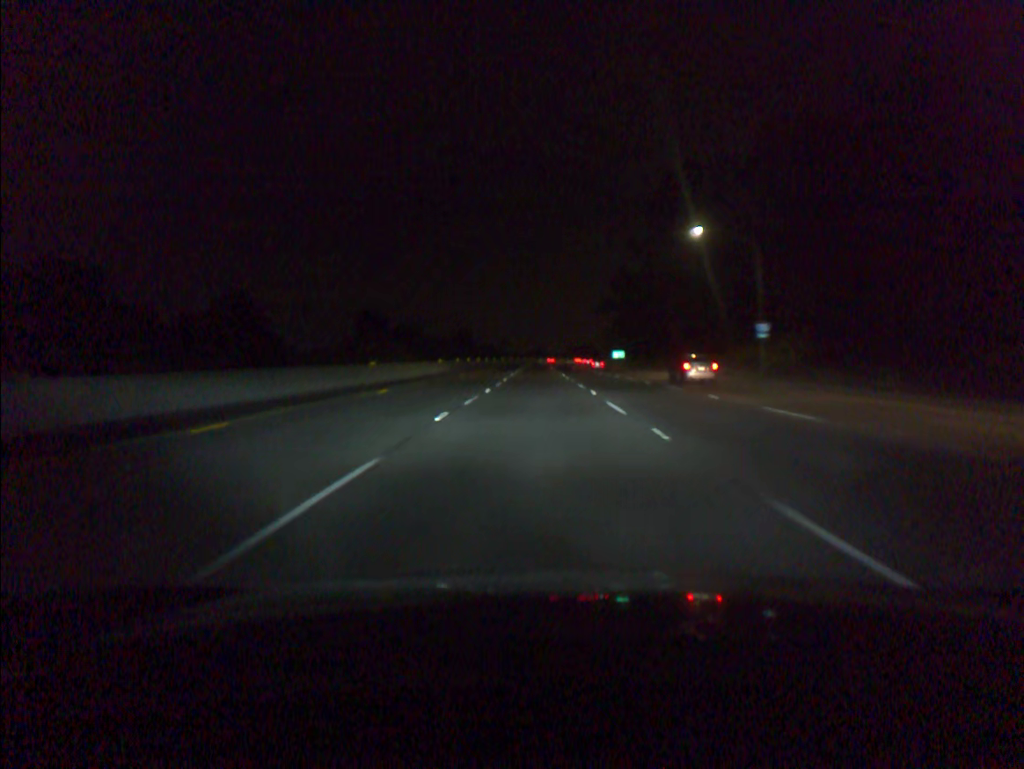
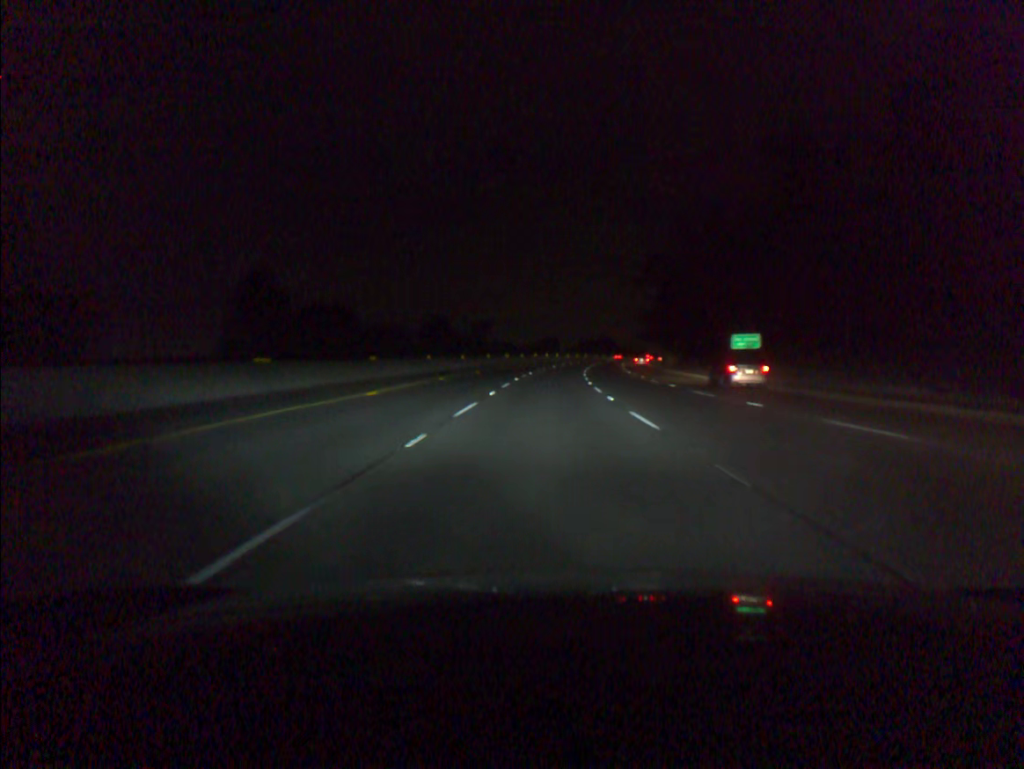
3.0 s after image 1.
(-0.5, +90.9) m; 0°
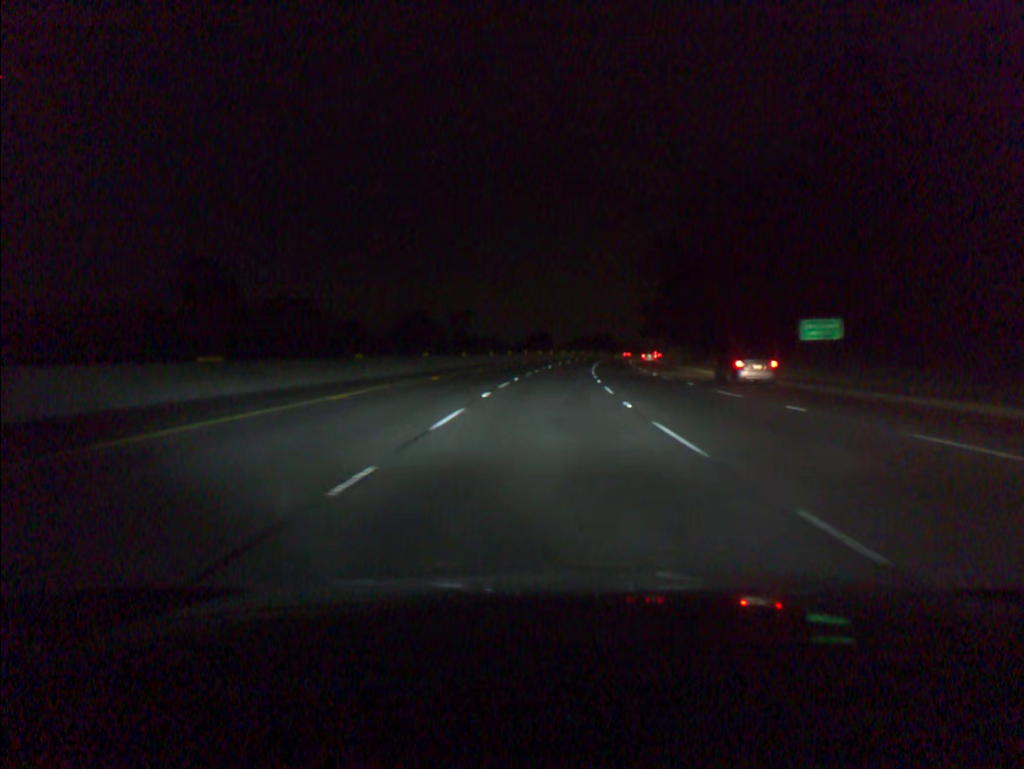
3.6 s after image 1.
(+0.1, +18.3) m; +1°
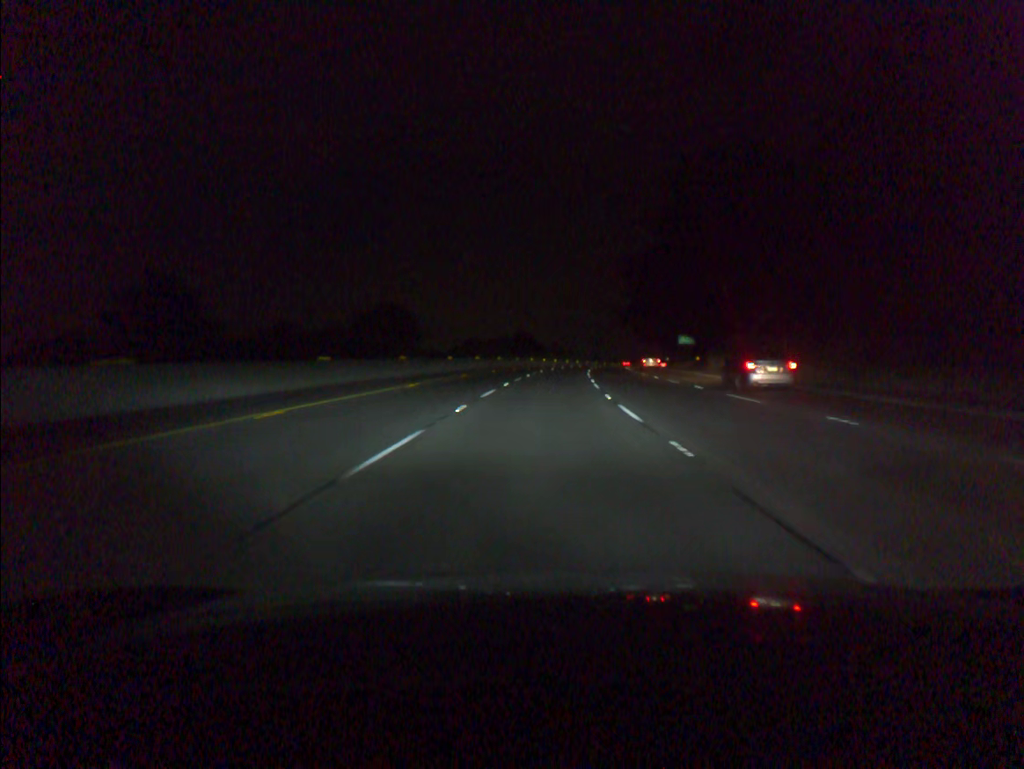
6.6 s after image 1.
(+4.8, +91.4) m; +6°
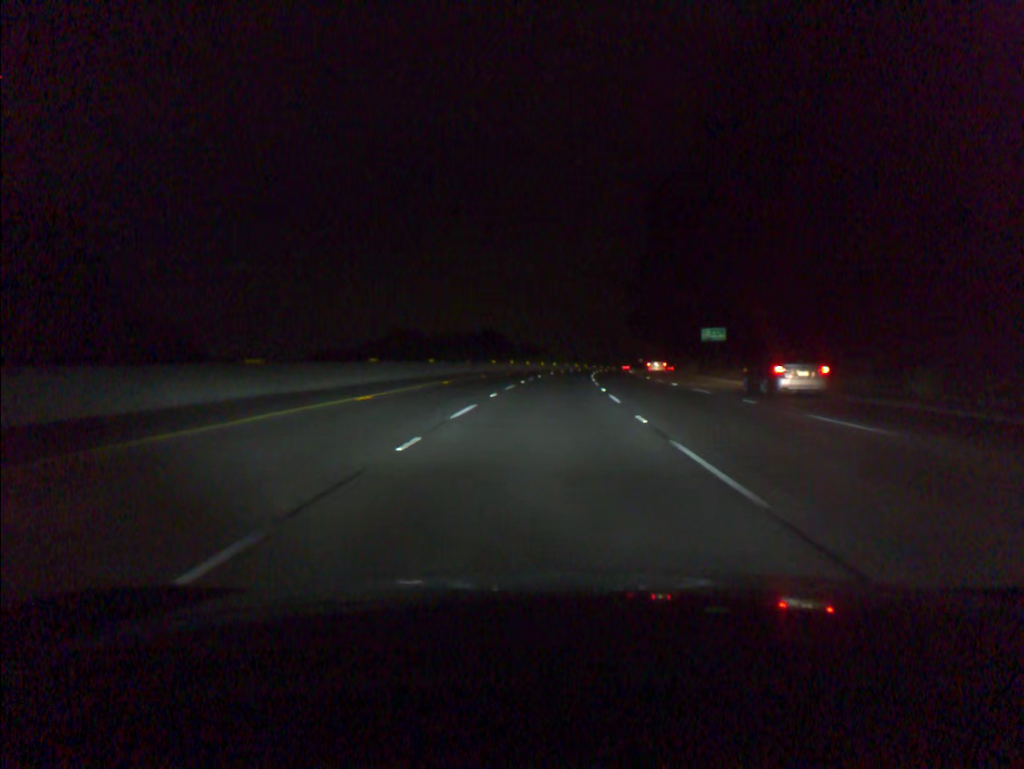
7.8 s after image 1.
(+0.6, +36.6) m; +2°
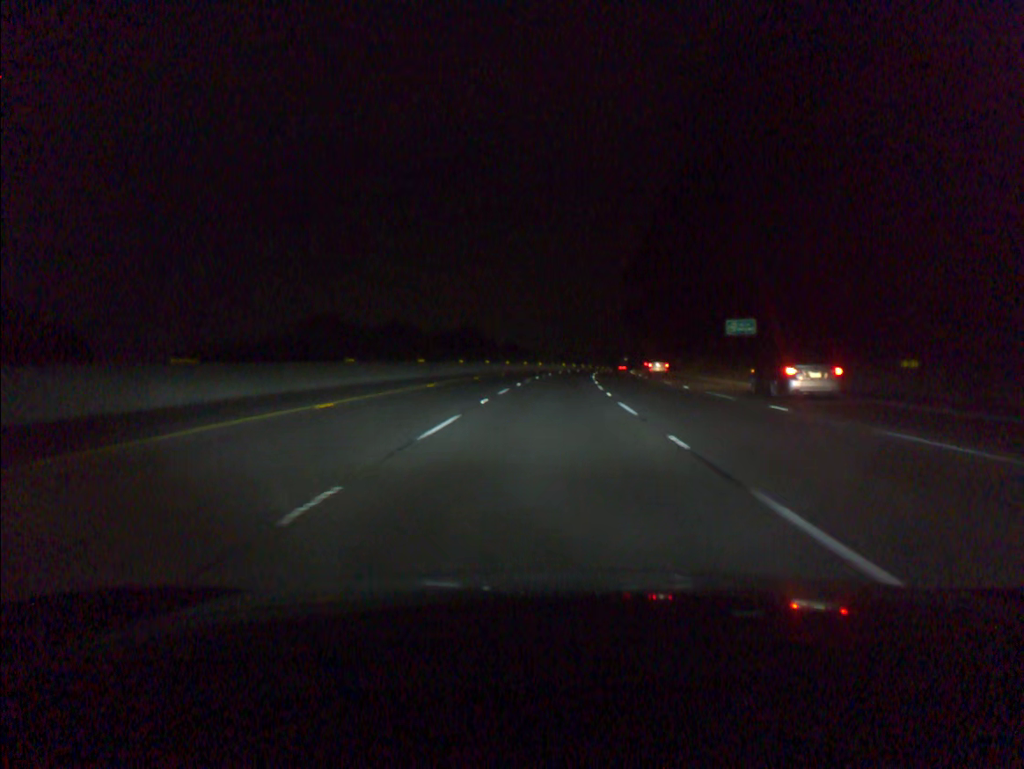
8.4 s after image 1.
(+0.2, +18.3) m; +1°
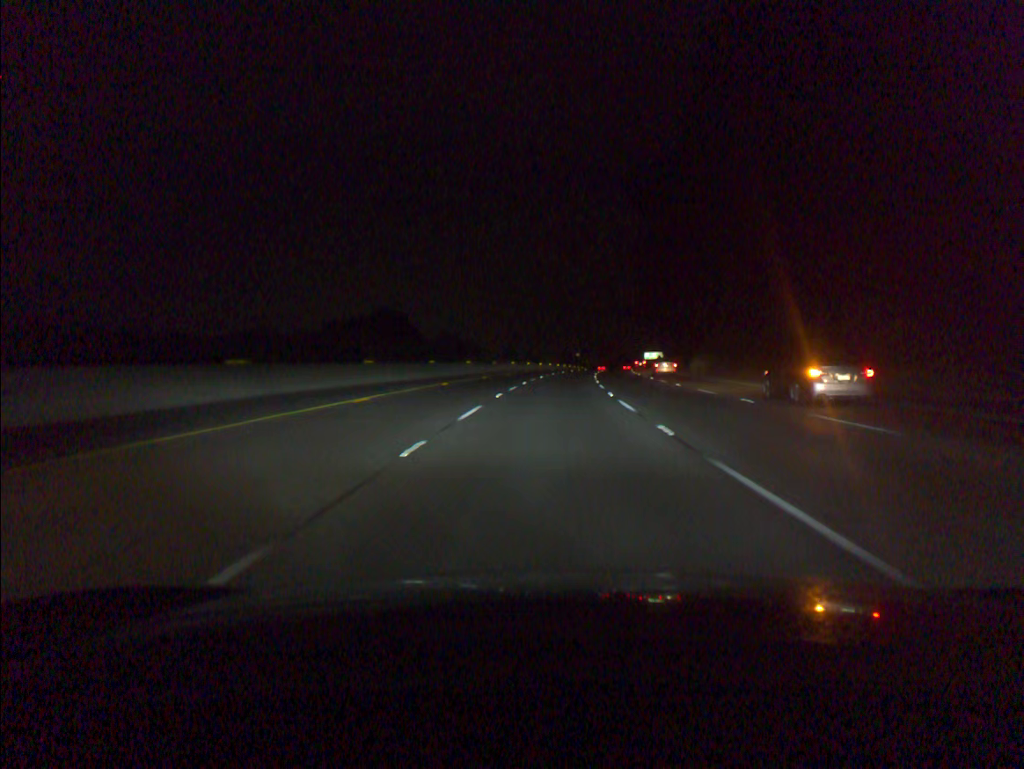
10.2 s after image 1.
(+1.7, +55.0) m; +4°
